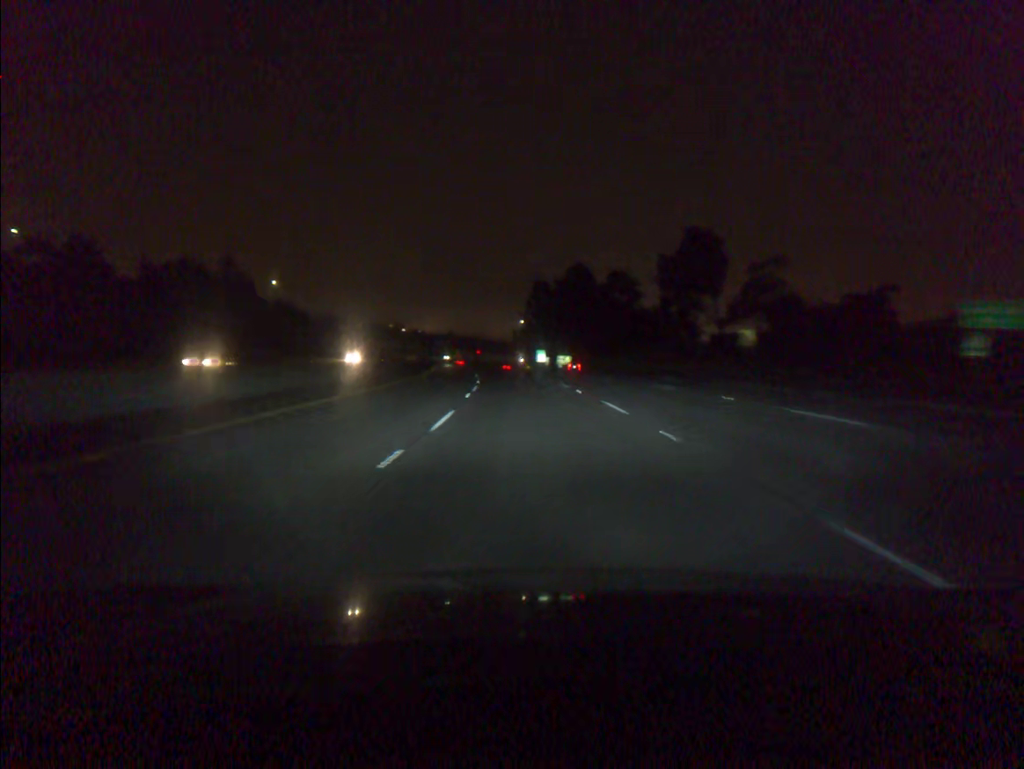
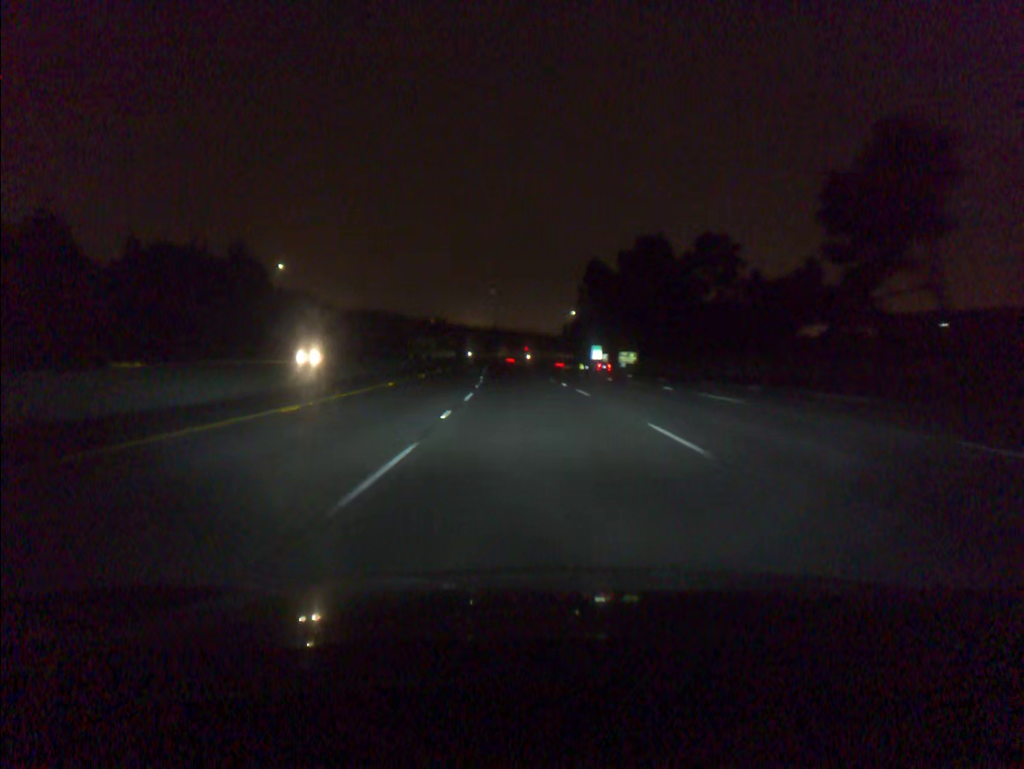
(-1.1, +35.8) m; -4°
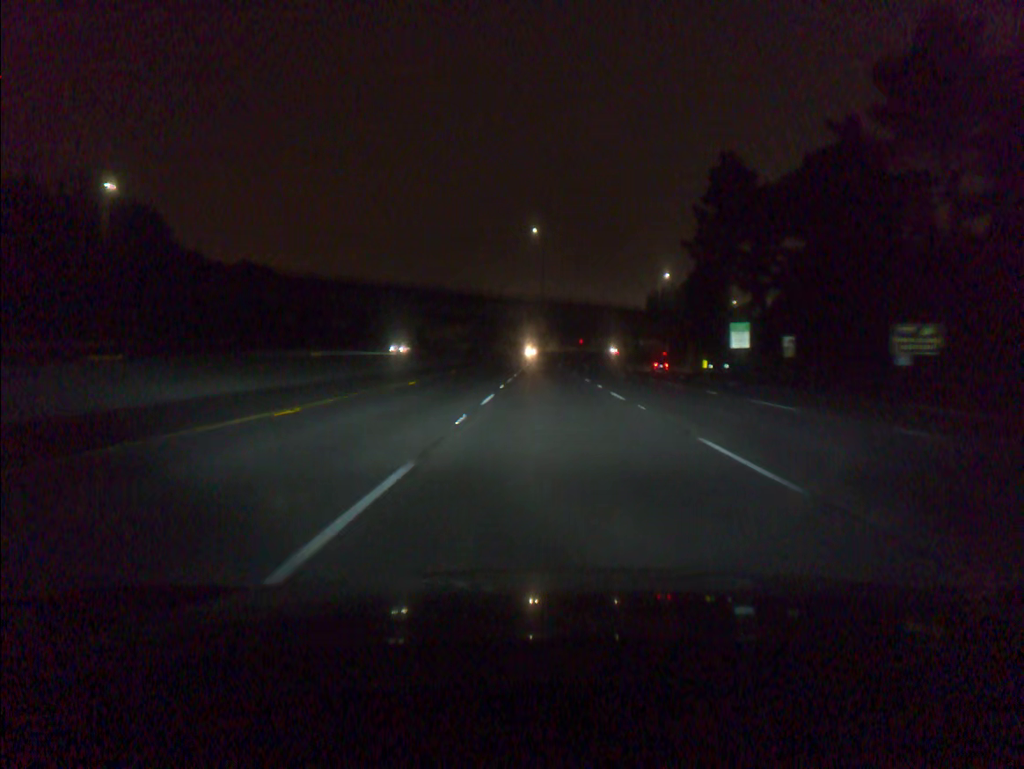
(-4.5, +89.7) m; -4°
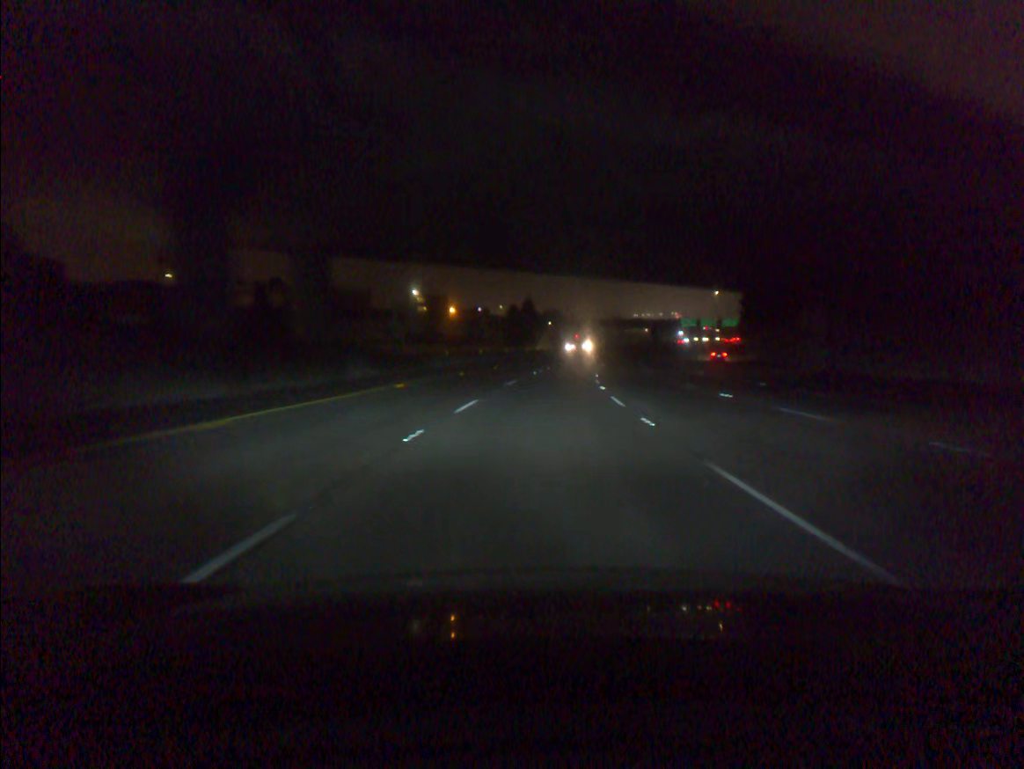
(+0.9, +90.2) m; +1°
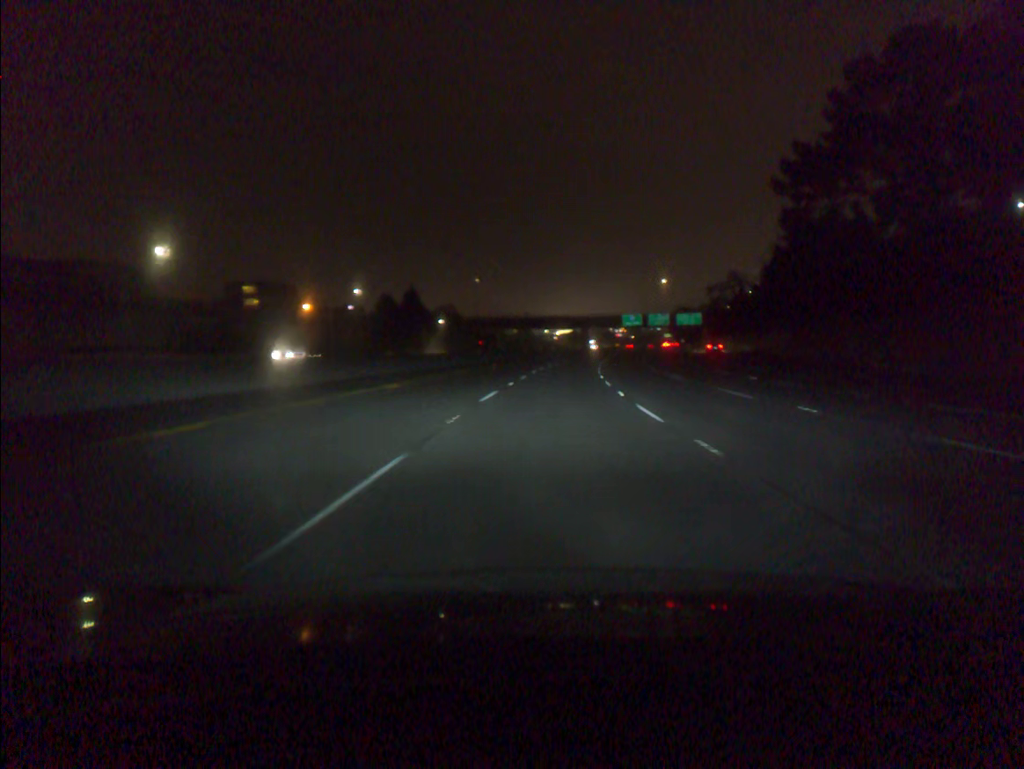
(+3.8, +73.7) m; +7°
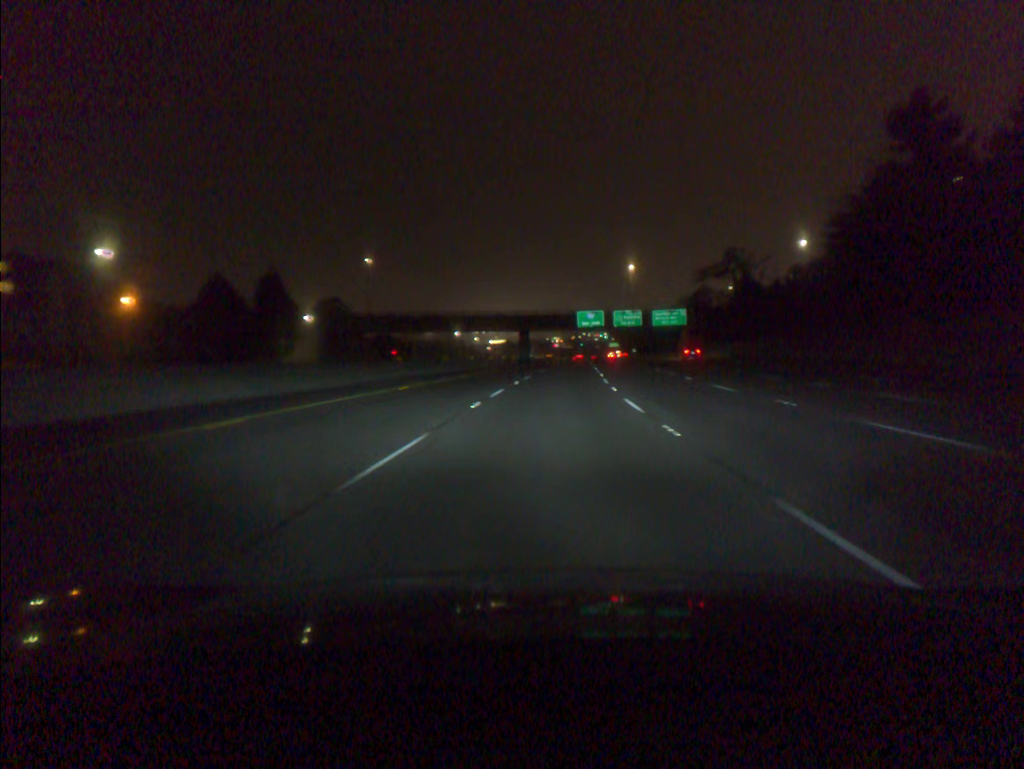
(+2.5, +55.9) m; +5°
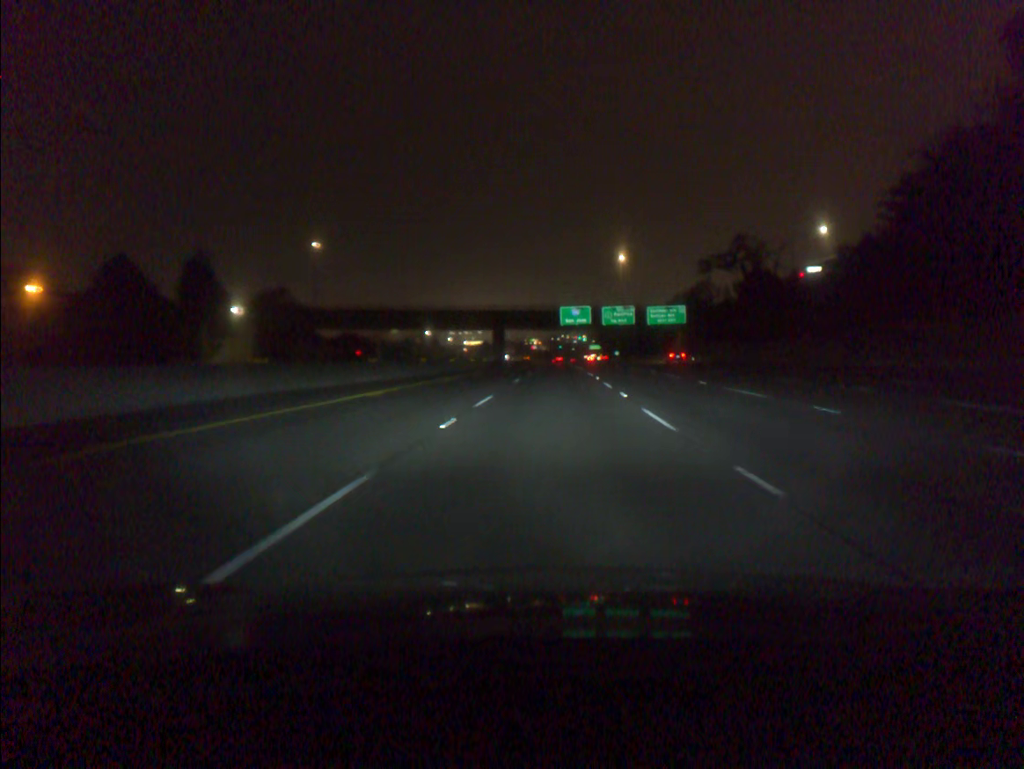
(+0.3, +18.7) m; +2°
